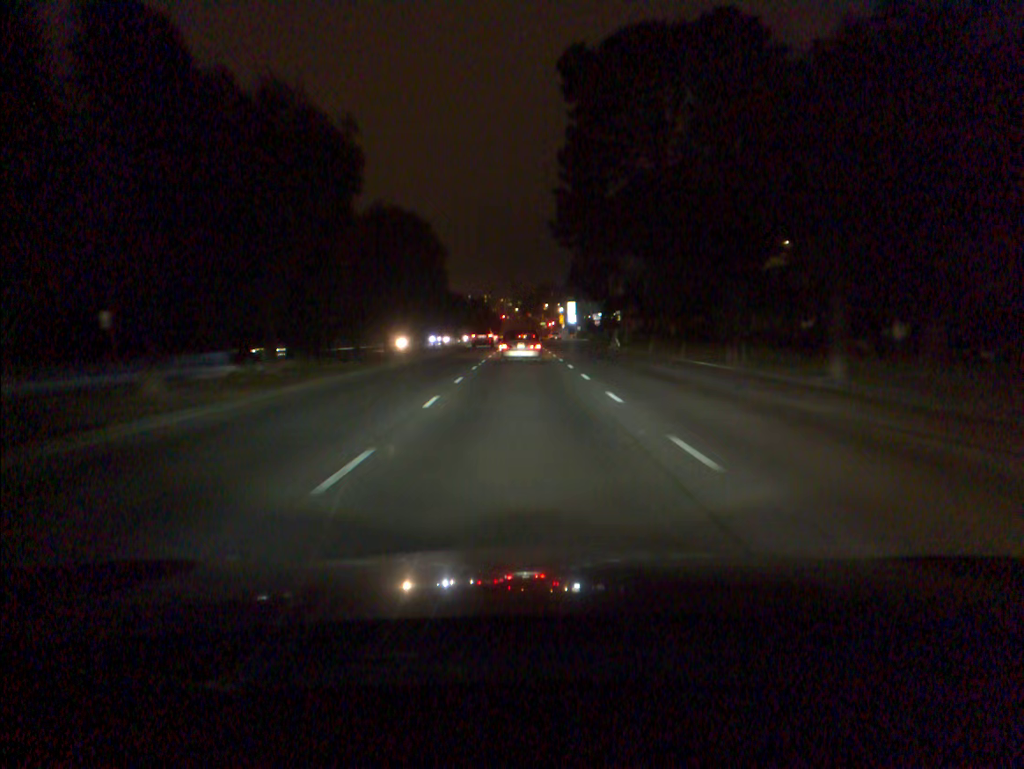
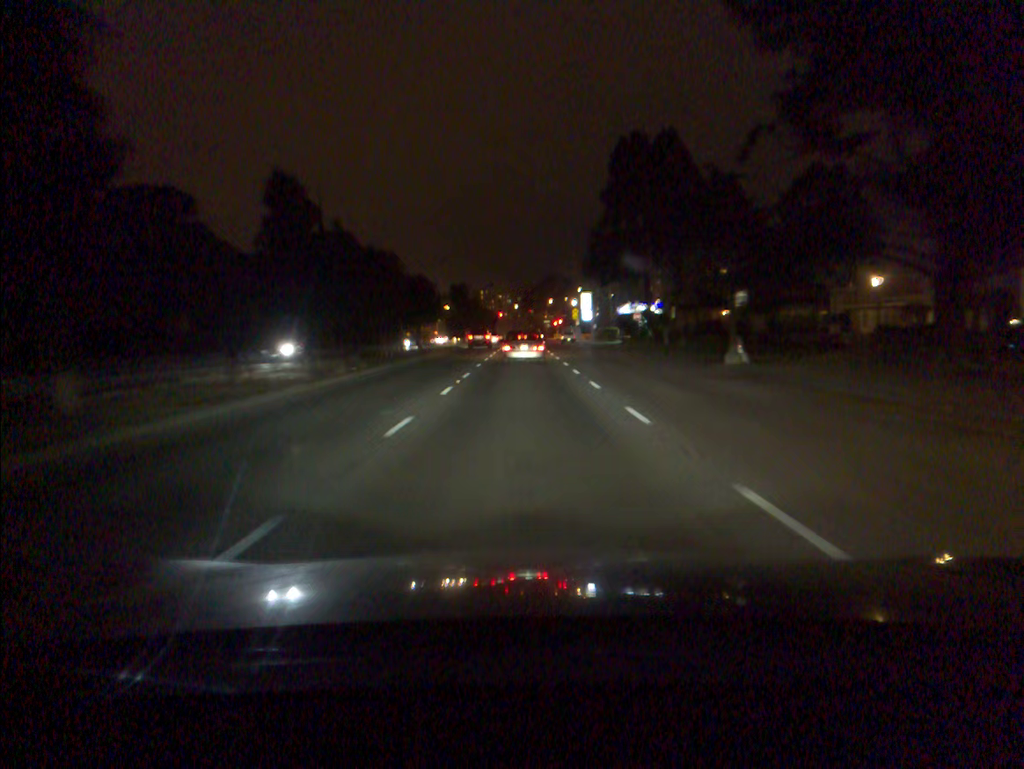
(-0.1, +39.8) m; 0°
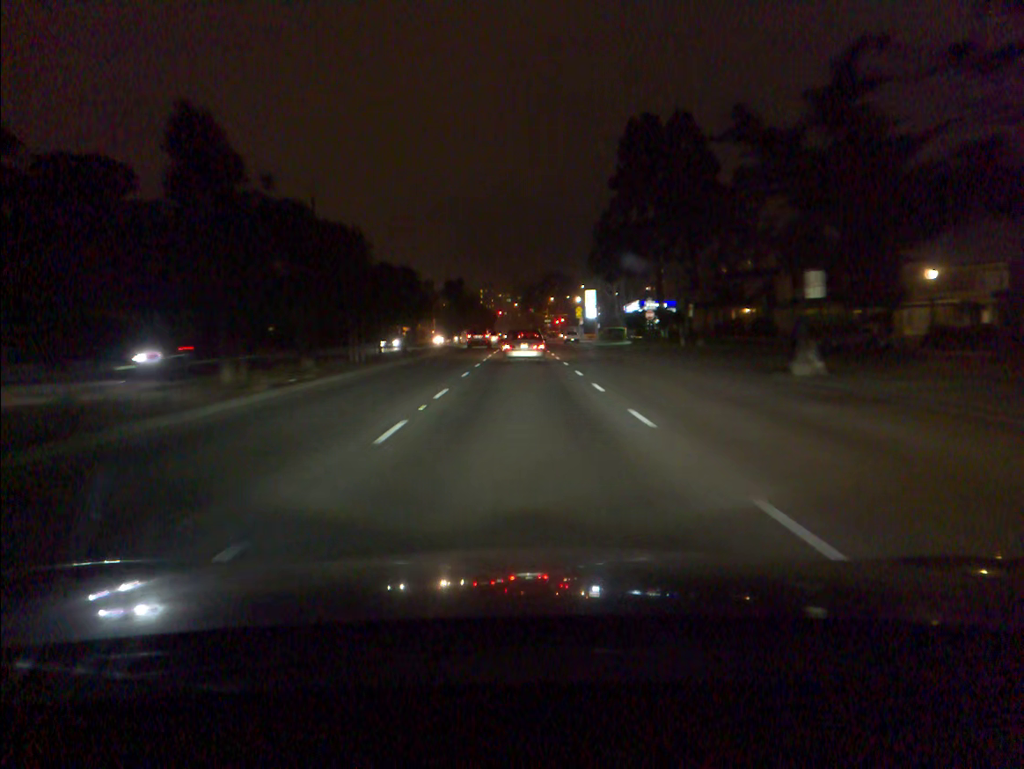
(0.0, +7.9) m; 0°
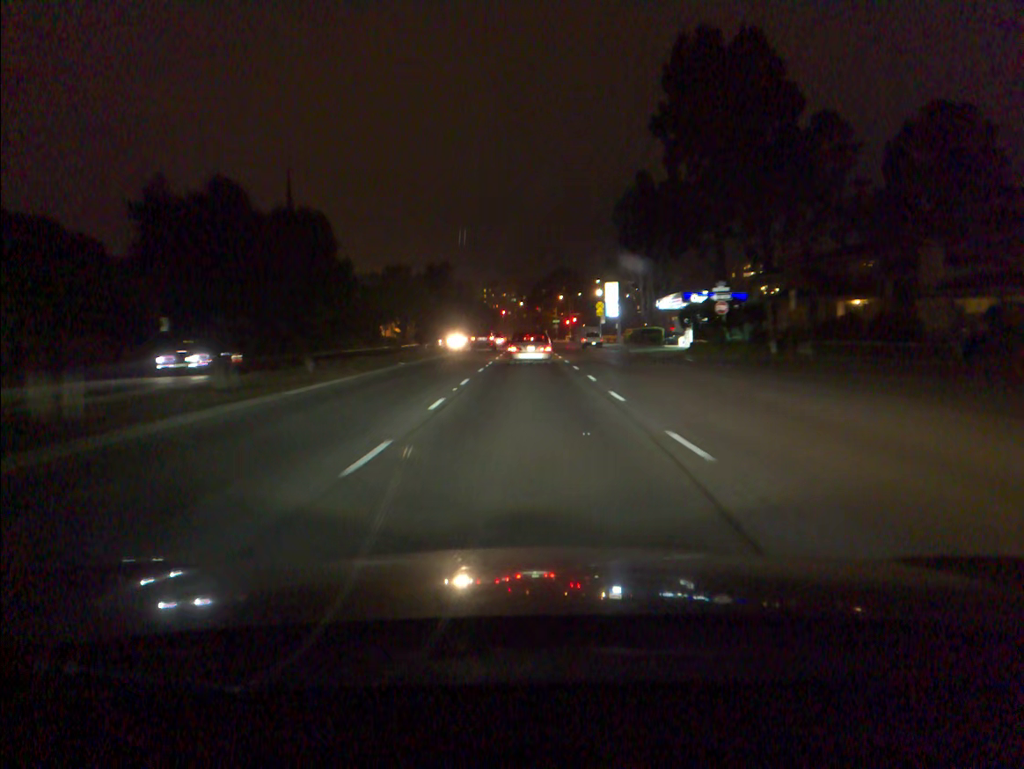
(0.0, +23.8) m; 0°
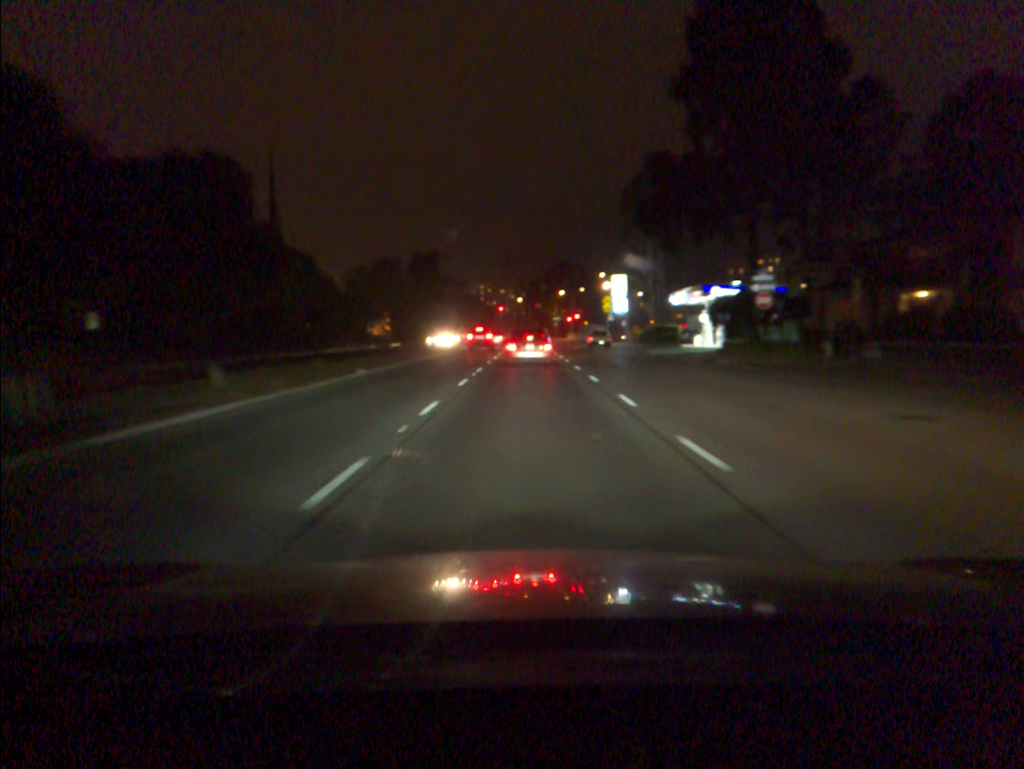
(0.0, +7.9) m; 0°
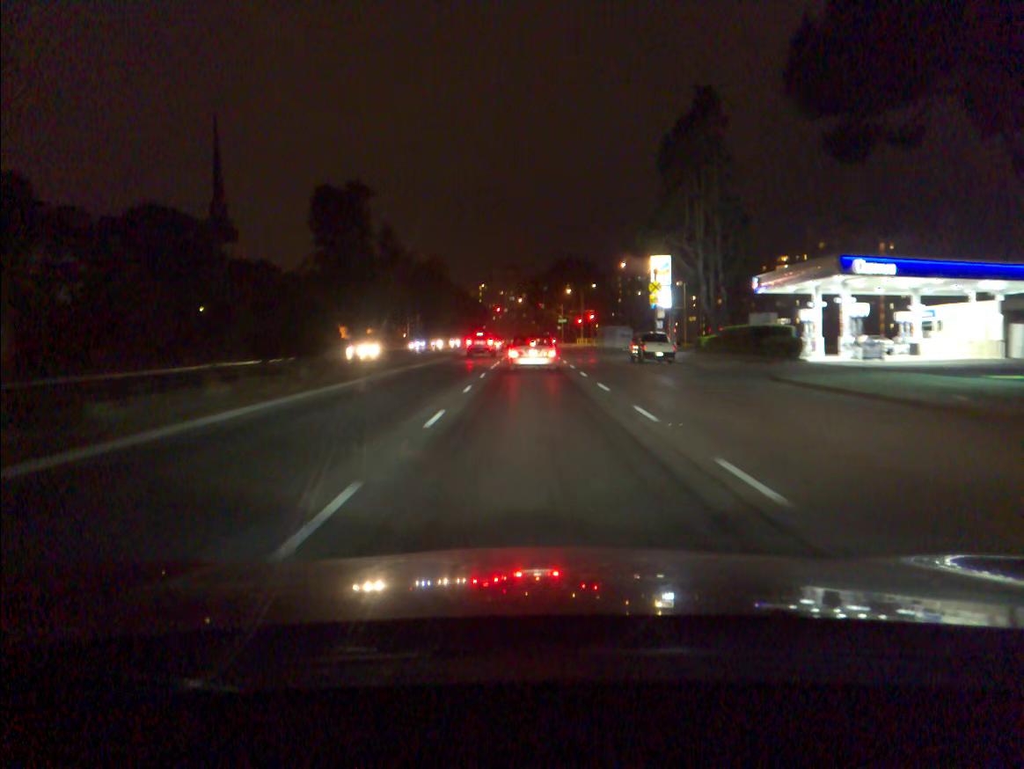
(0.0, +30.6) m; 0°
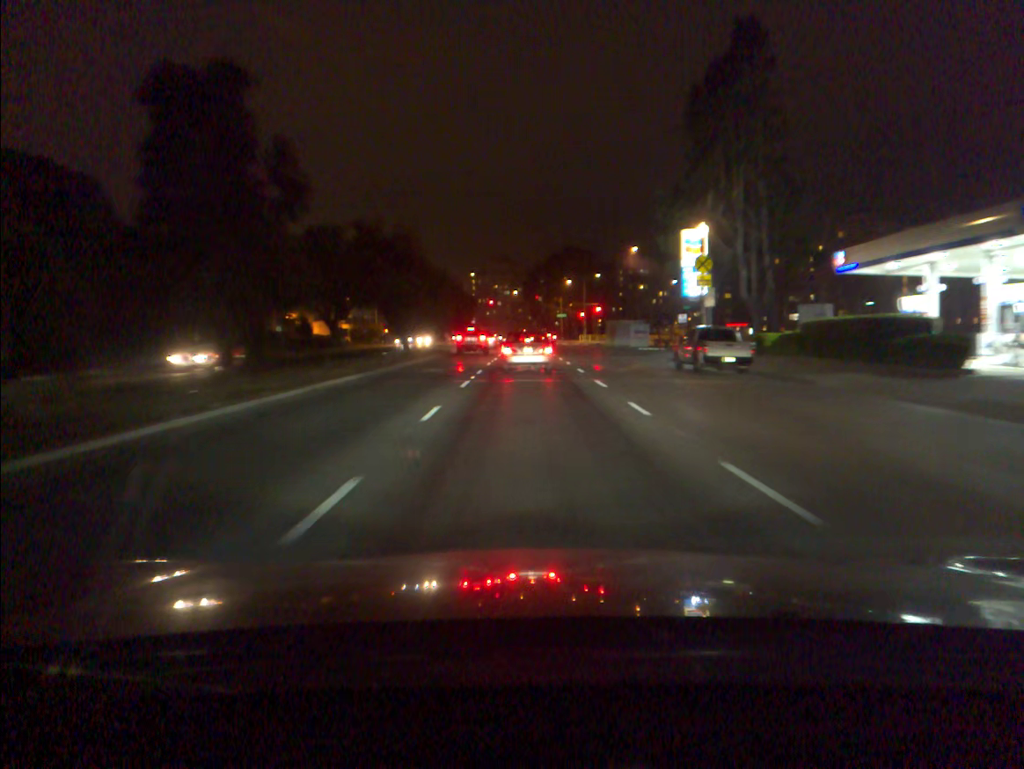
(0.0, +14.4) m; 0°
